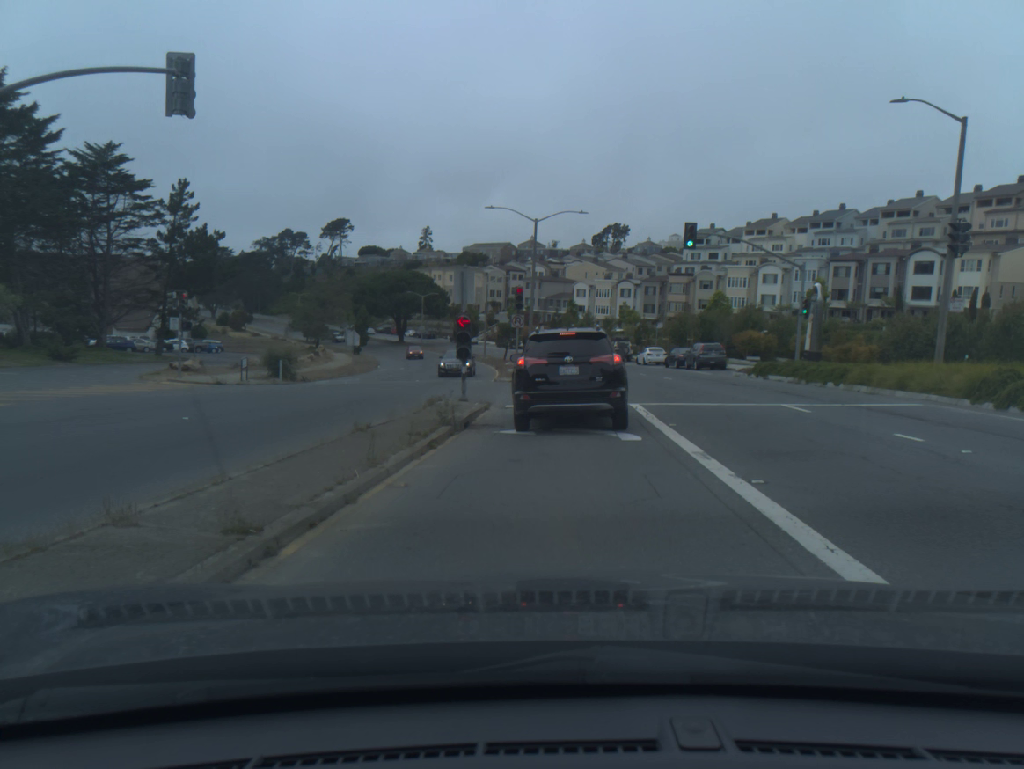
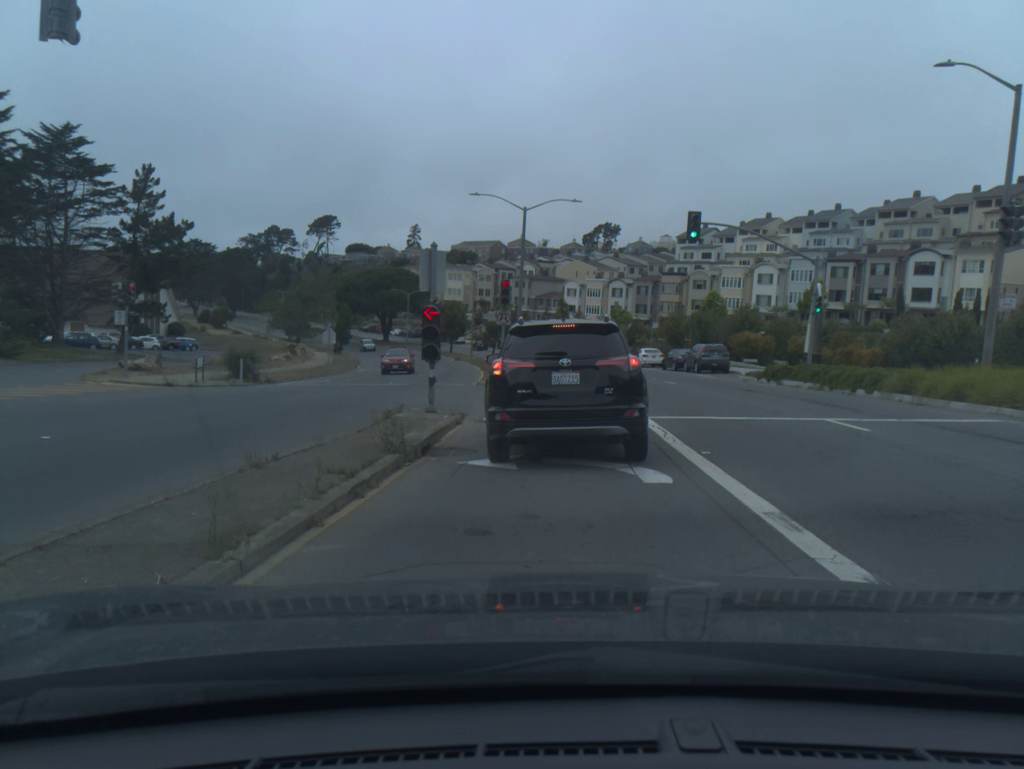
(+0.1, +3.7) m; +1°
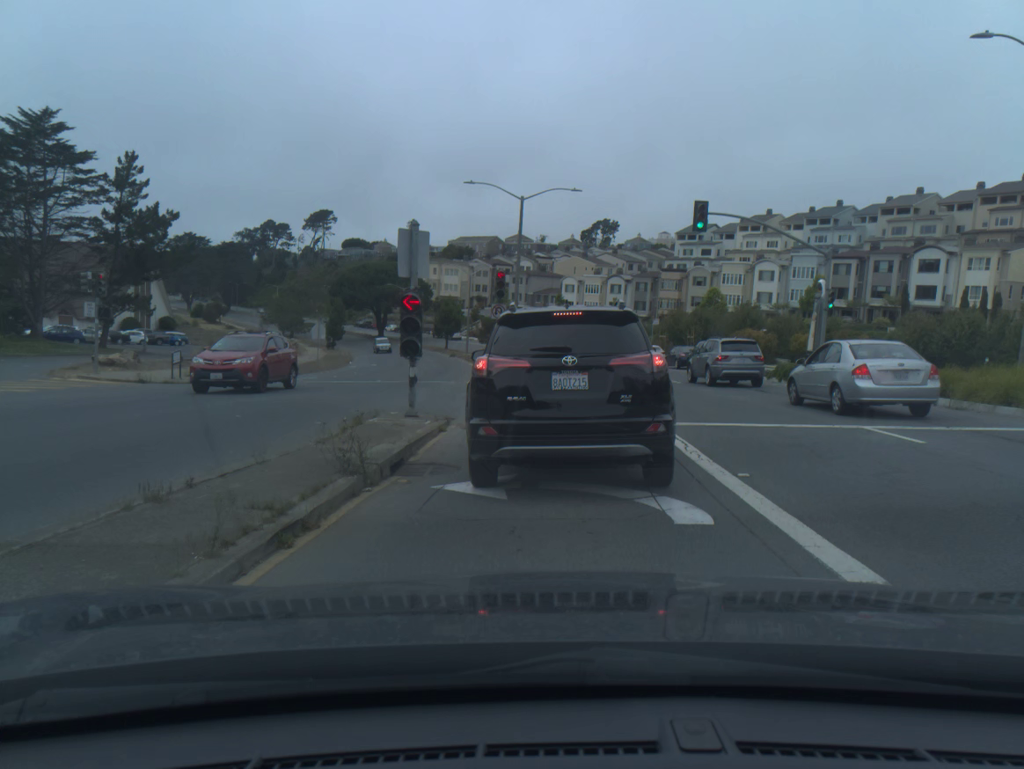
(0.0, +1.8) m; 0°
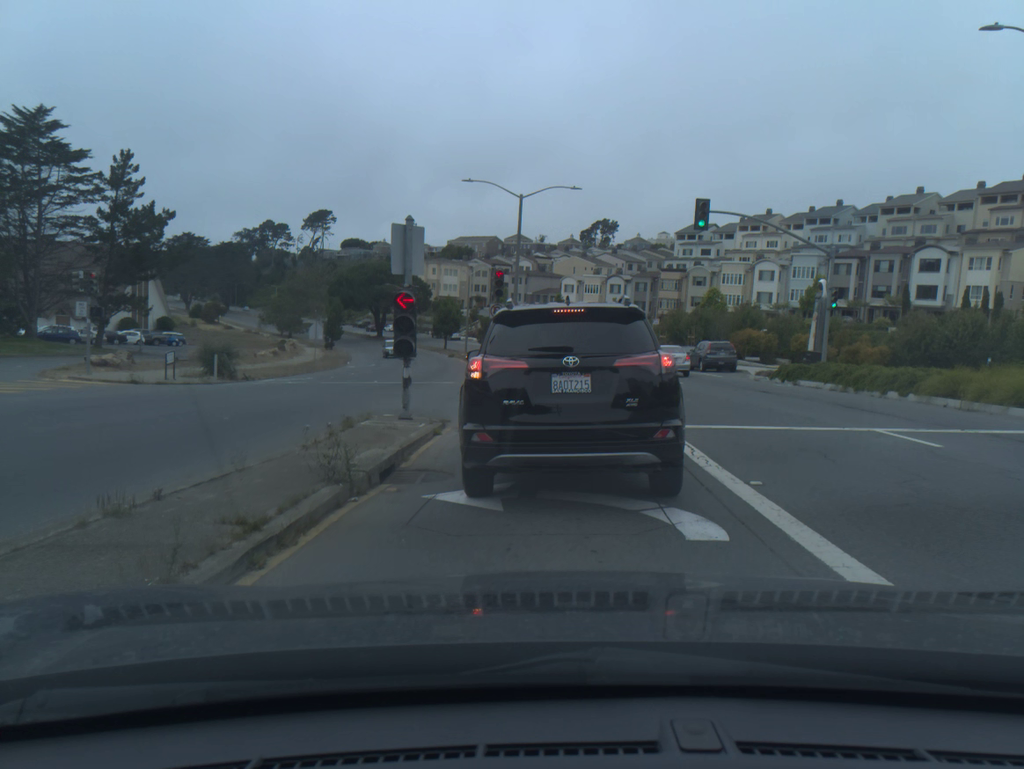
(0.0, +0.4) m; 0°
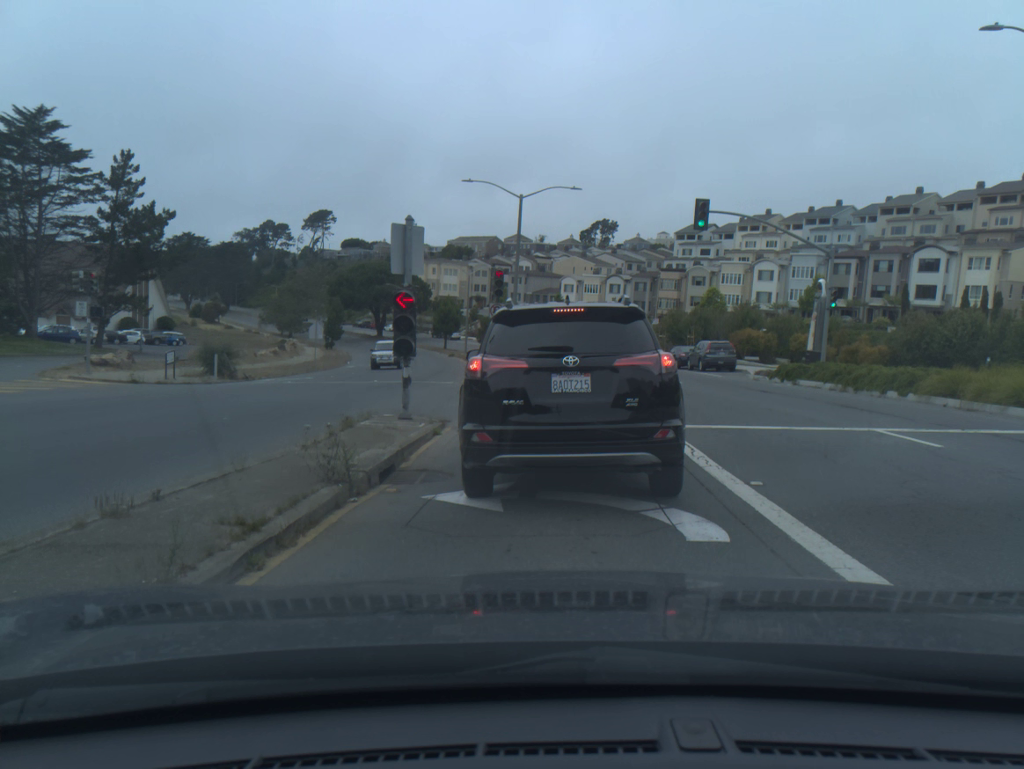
(0.0, 0.0) m; 0°
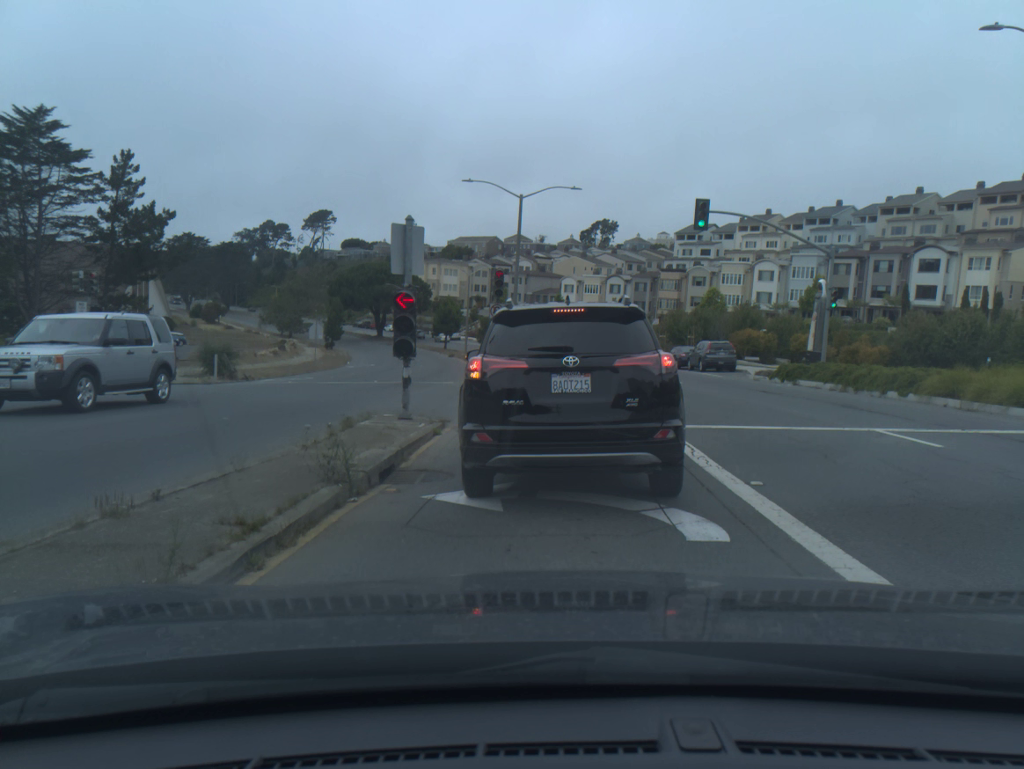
(0.0, +0.1) m; 0°
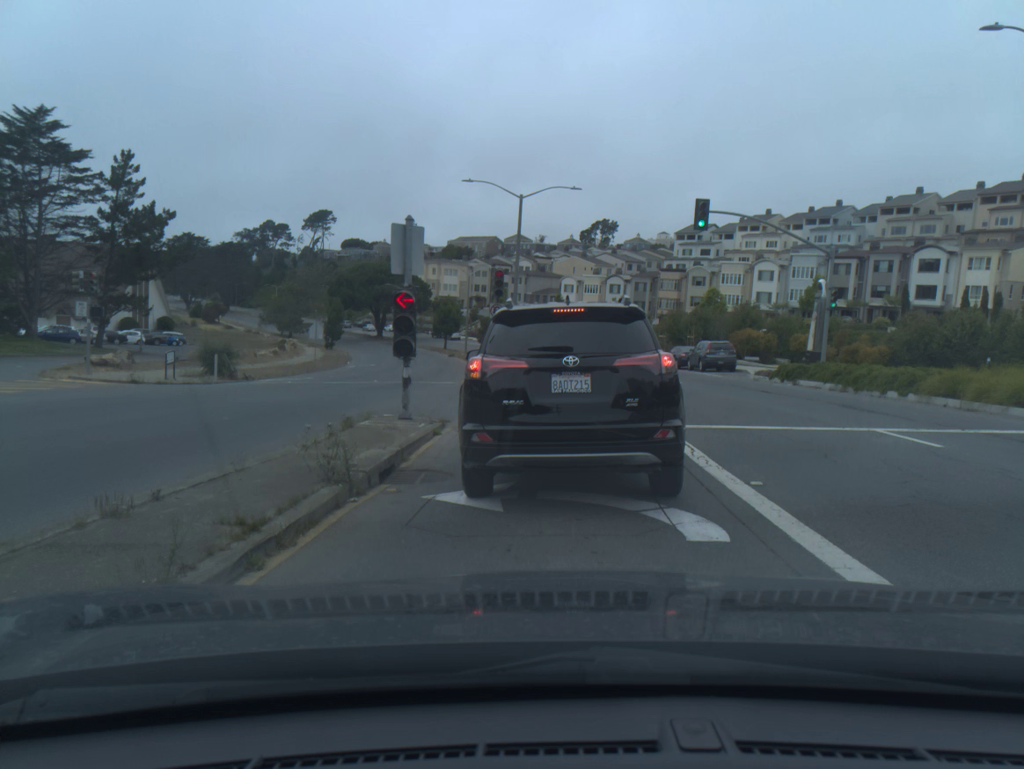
(0.0, +0.1) m; 0°
